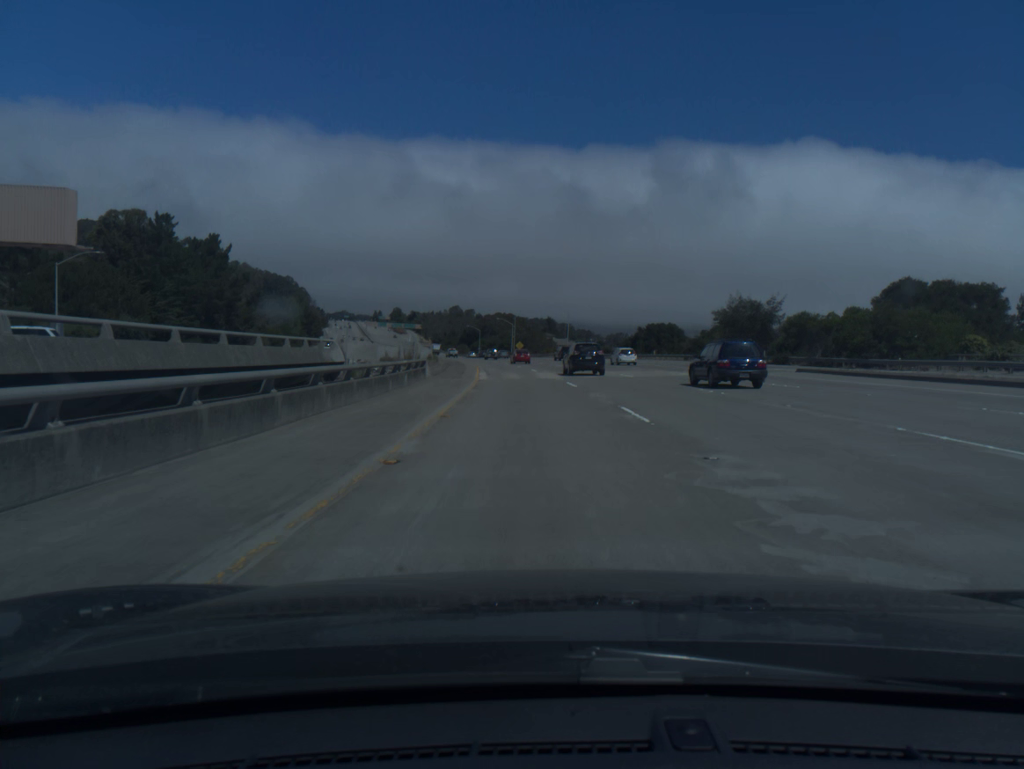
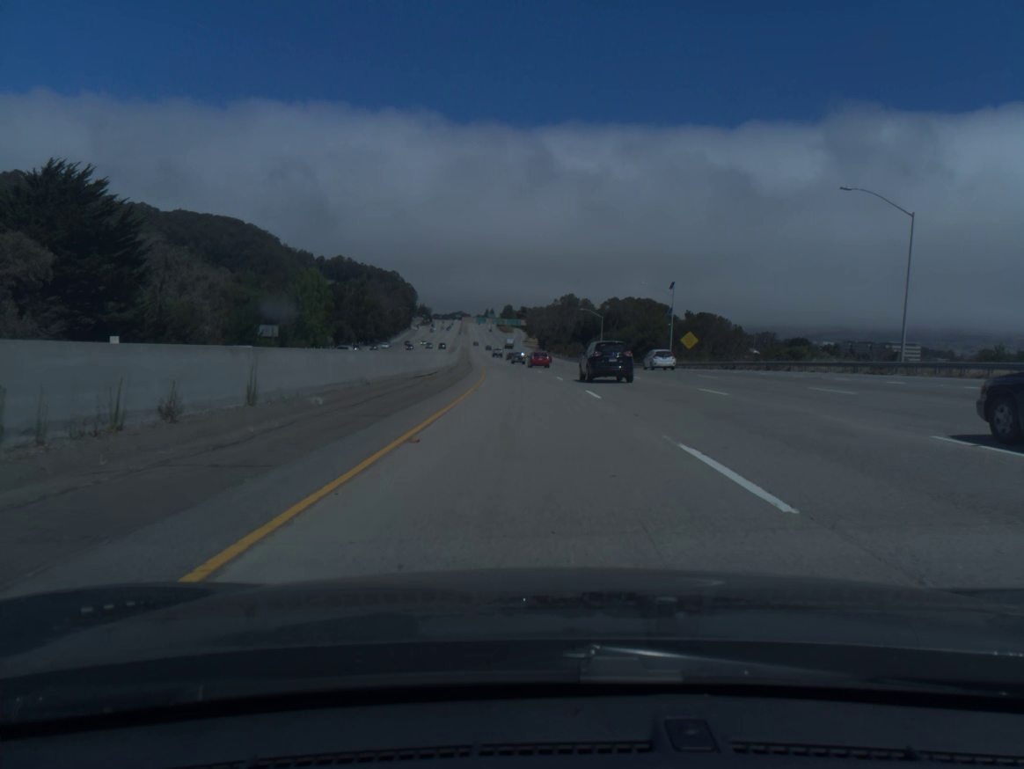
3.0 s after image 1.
(-7.7, +102.0) m; -9°
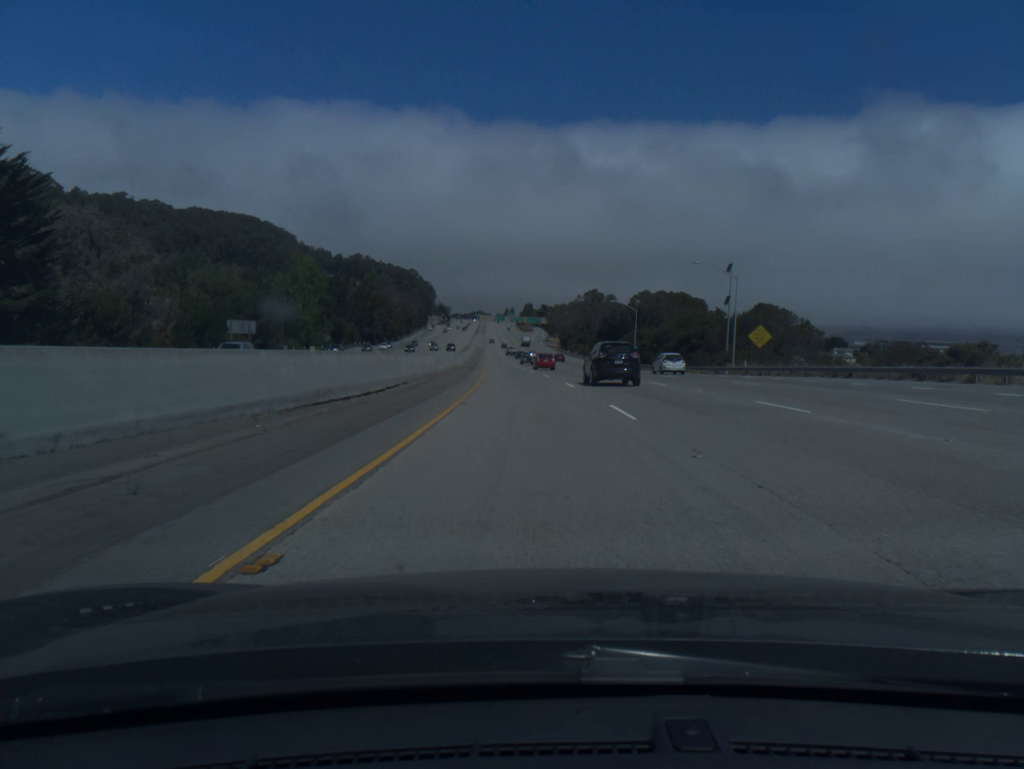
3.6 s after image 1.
(-0.3, +20.5) m; -2°
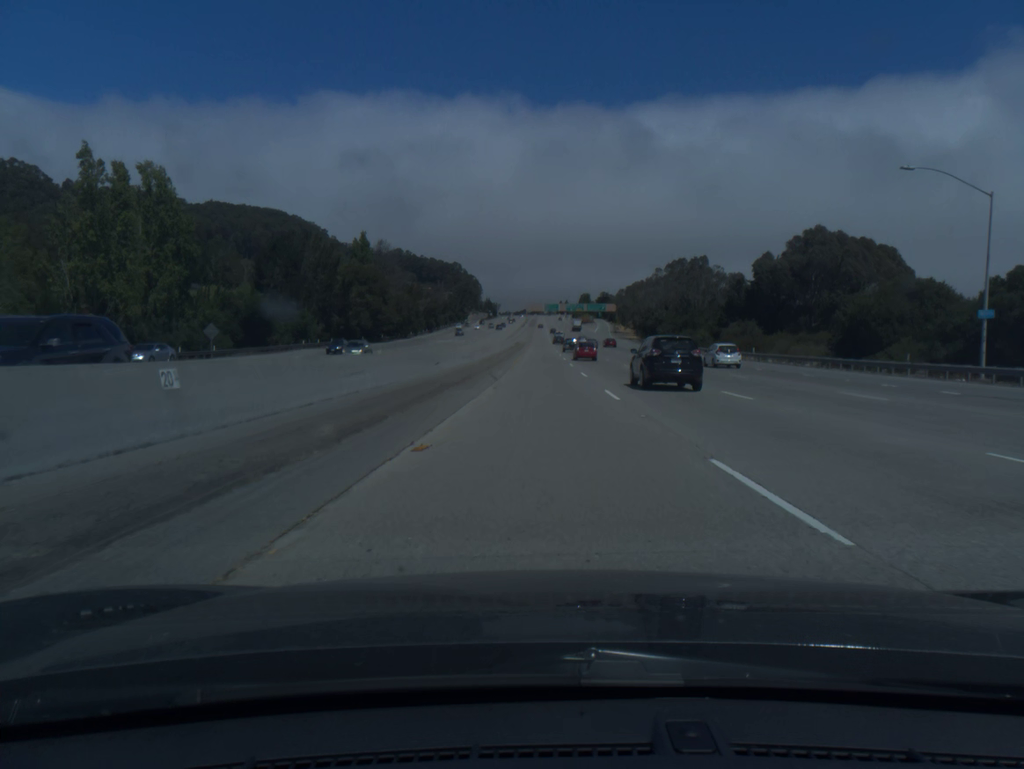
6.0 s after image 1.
(-3.7, +82.2) m; -4°
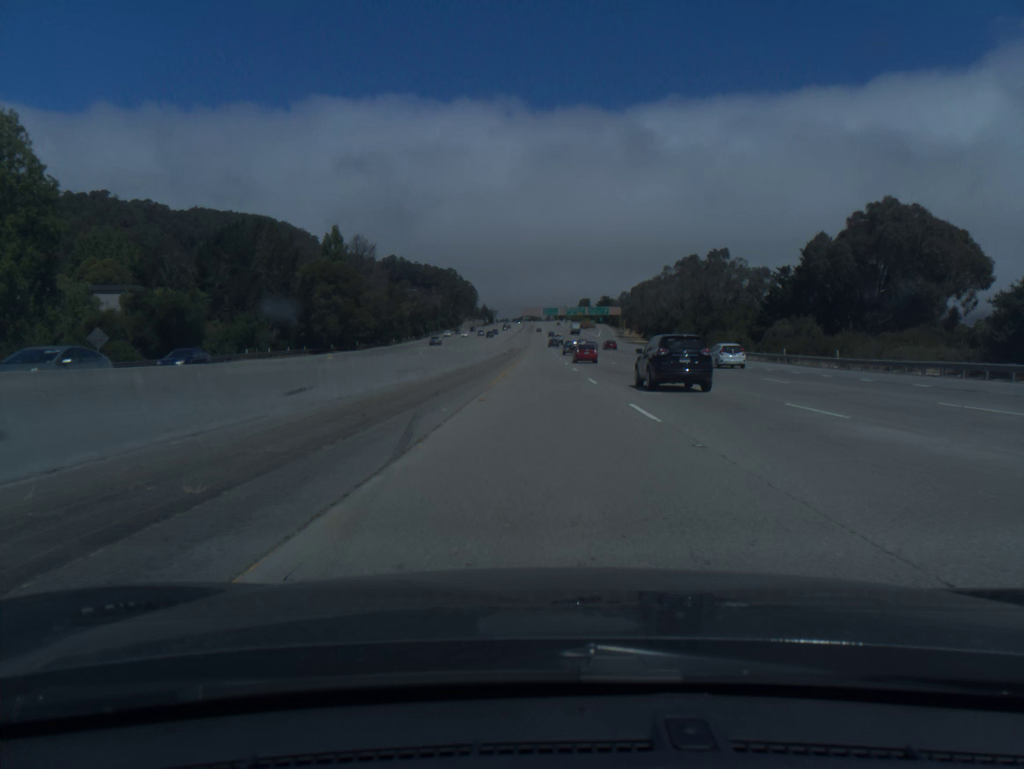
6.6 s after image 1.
(0.0, +20.6) m; 0°
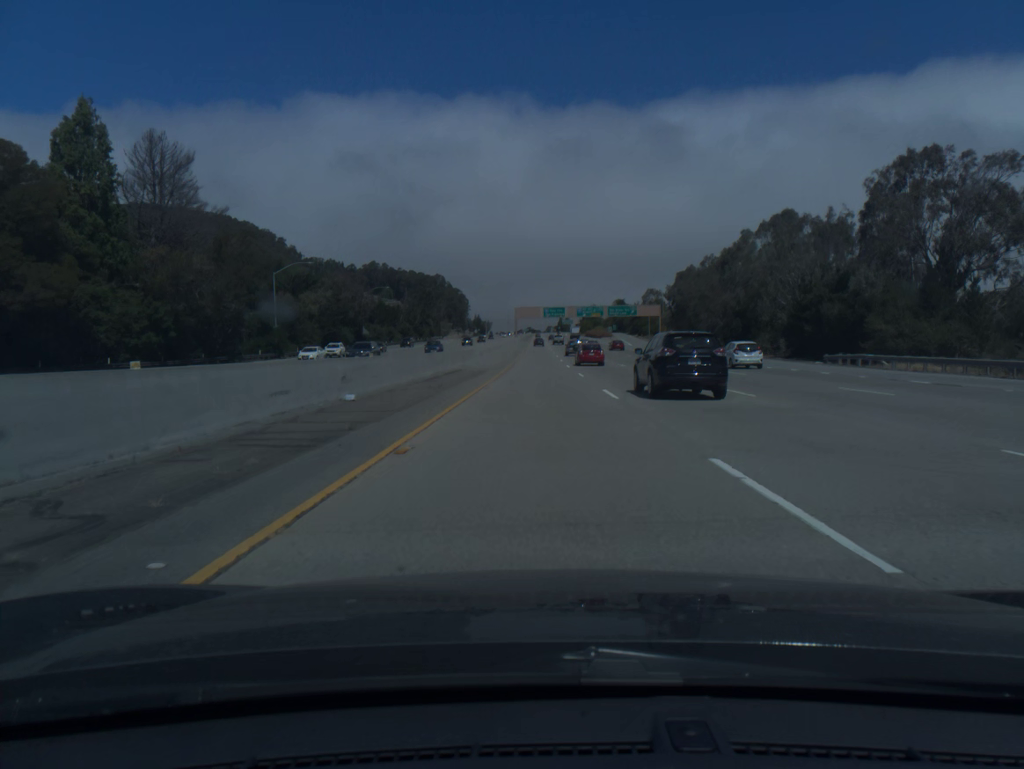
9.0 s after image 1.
(+0.3, +82.0) m; 0°
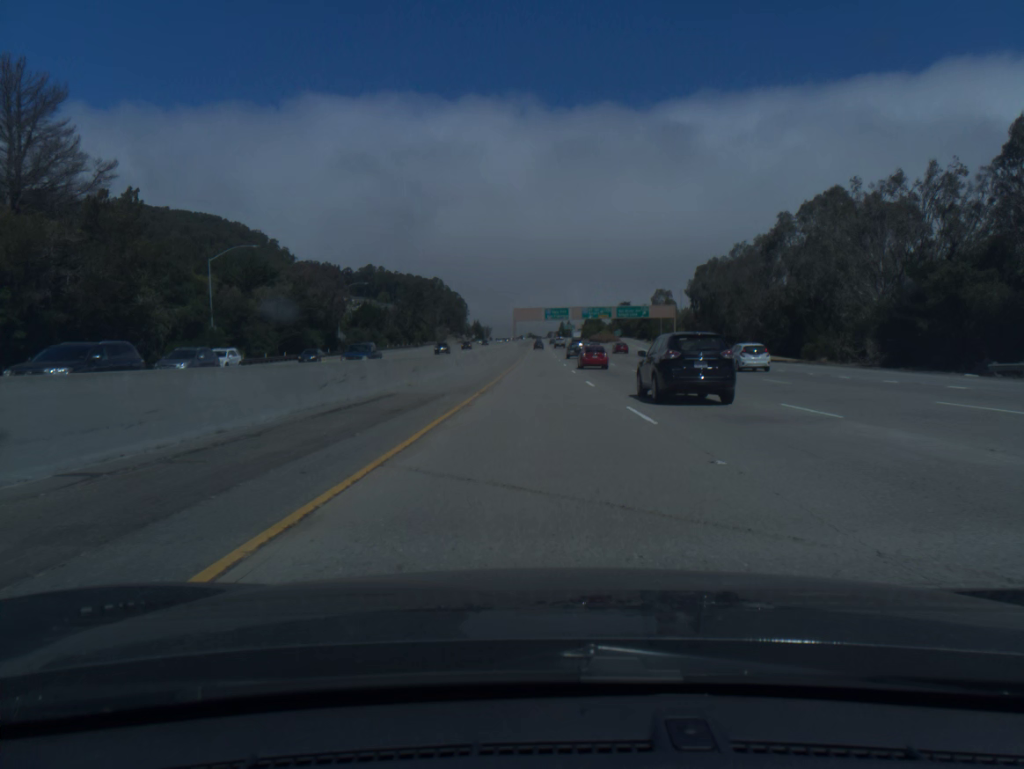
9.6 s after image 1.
(0.0, +20.4) m; 0°
